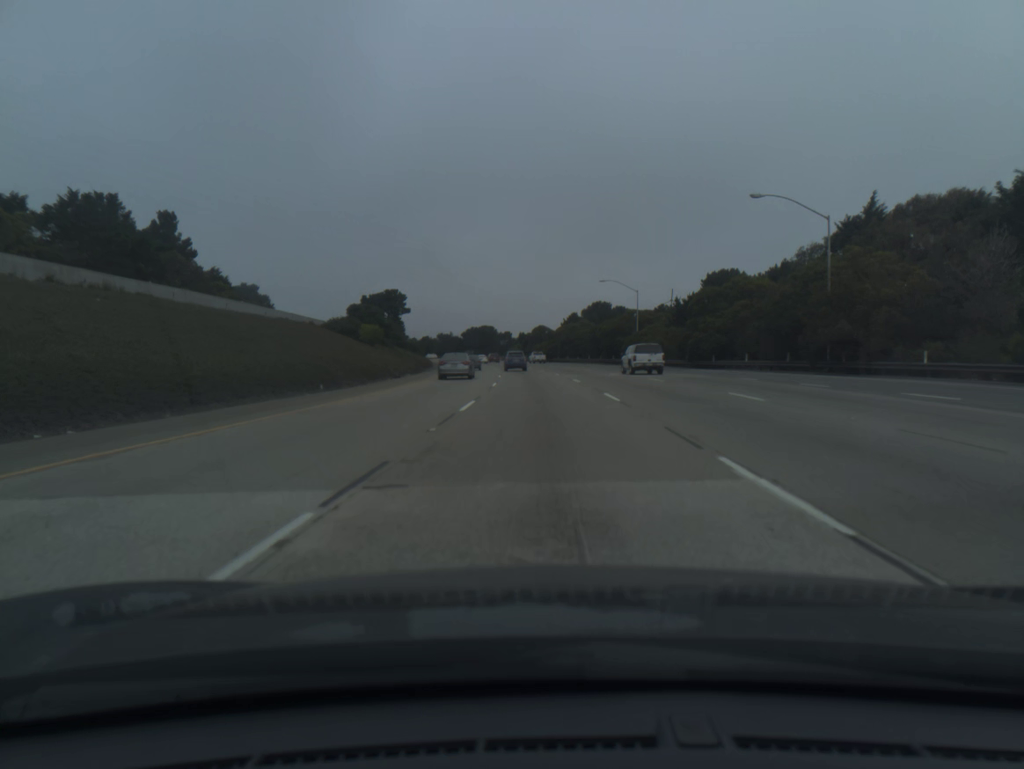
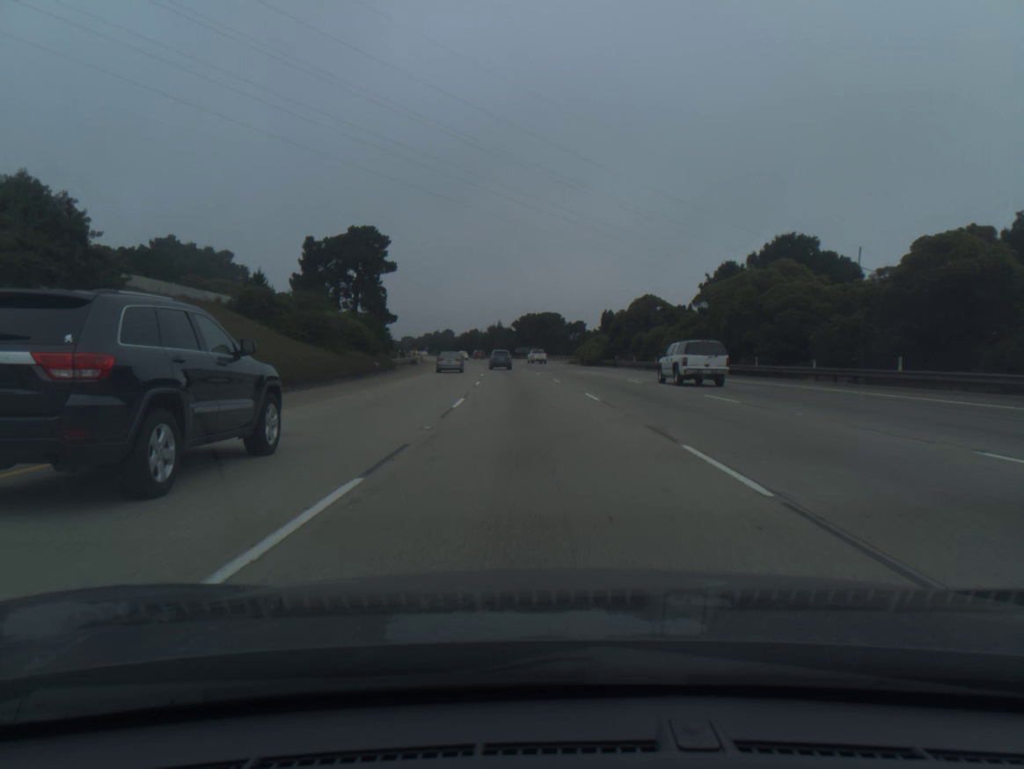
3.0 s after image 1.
(-3.0, +85.9) m; -5°
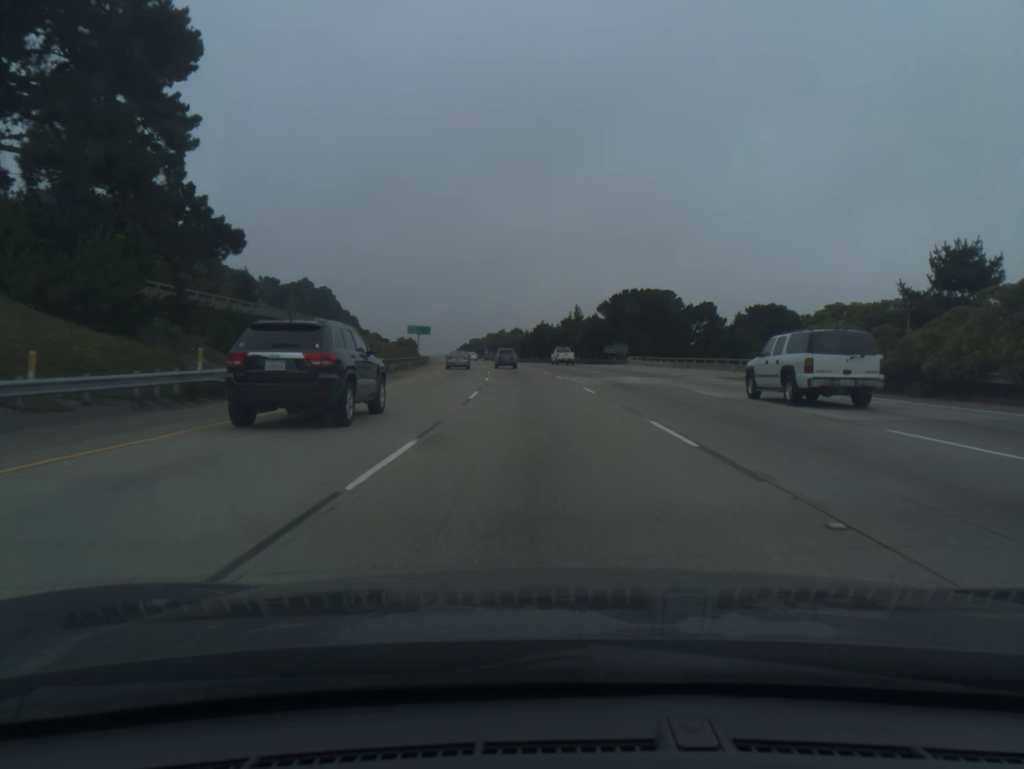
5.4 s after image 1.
(-3.4, +69.7) m; -6°
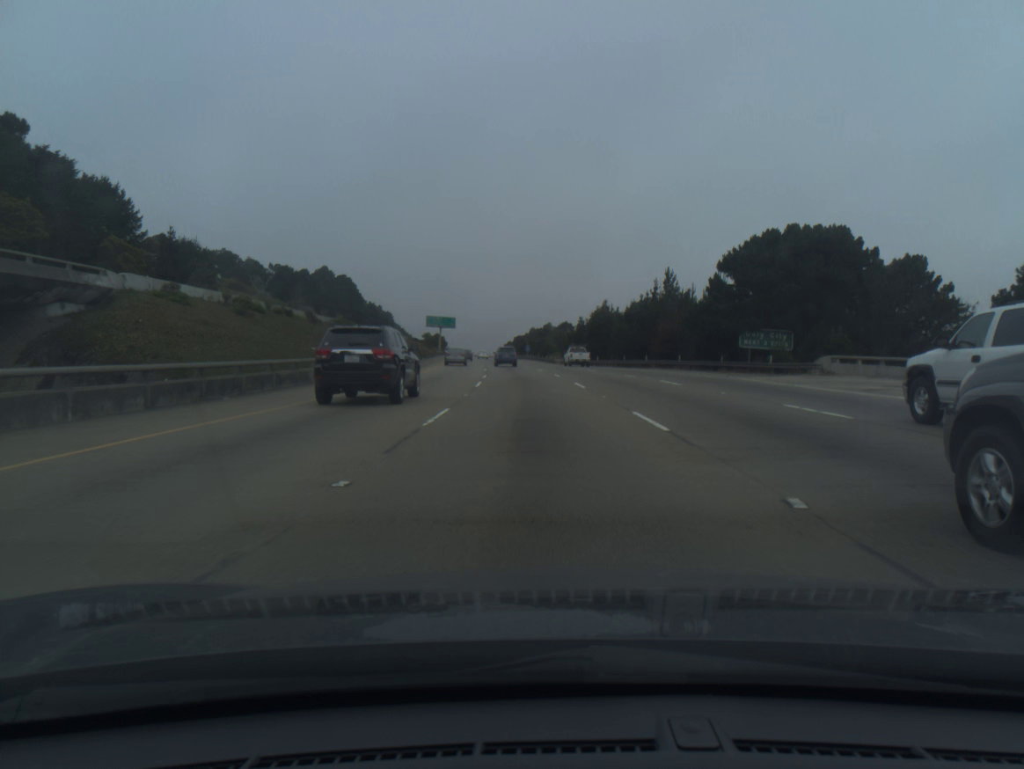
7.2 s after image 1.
(-1.7, +52.7) m; -4°
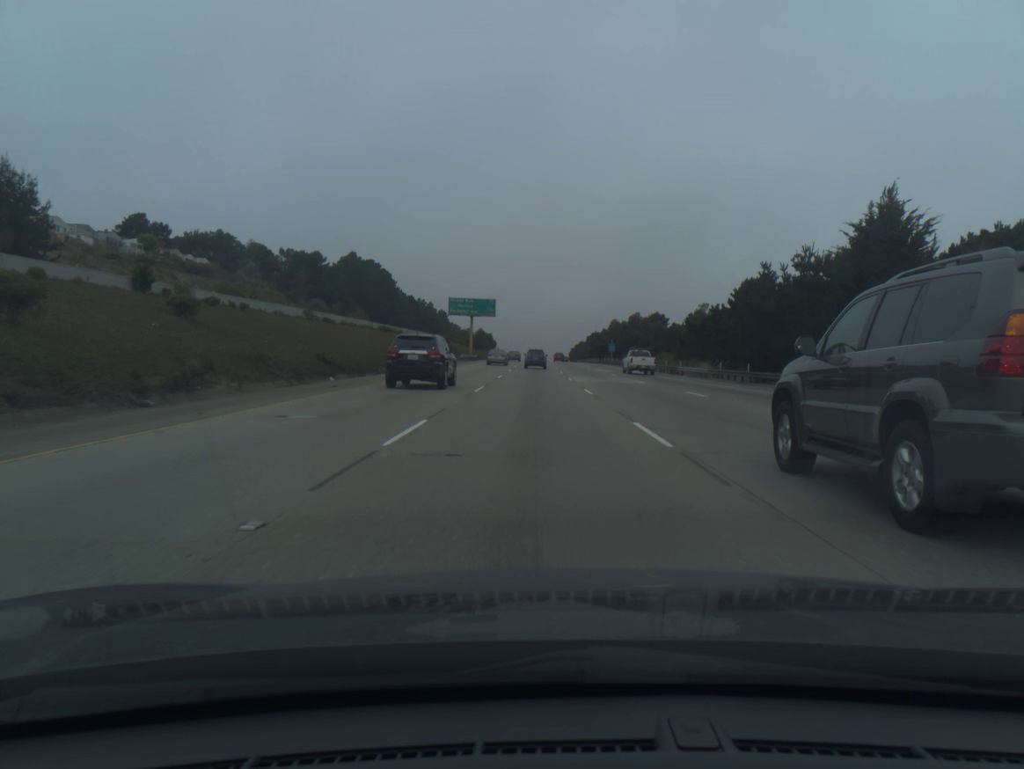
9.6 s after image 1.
(-3.1, +70.1) m; -5°
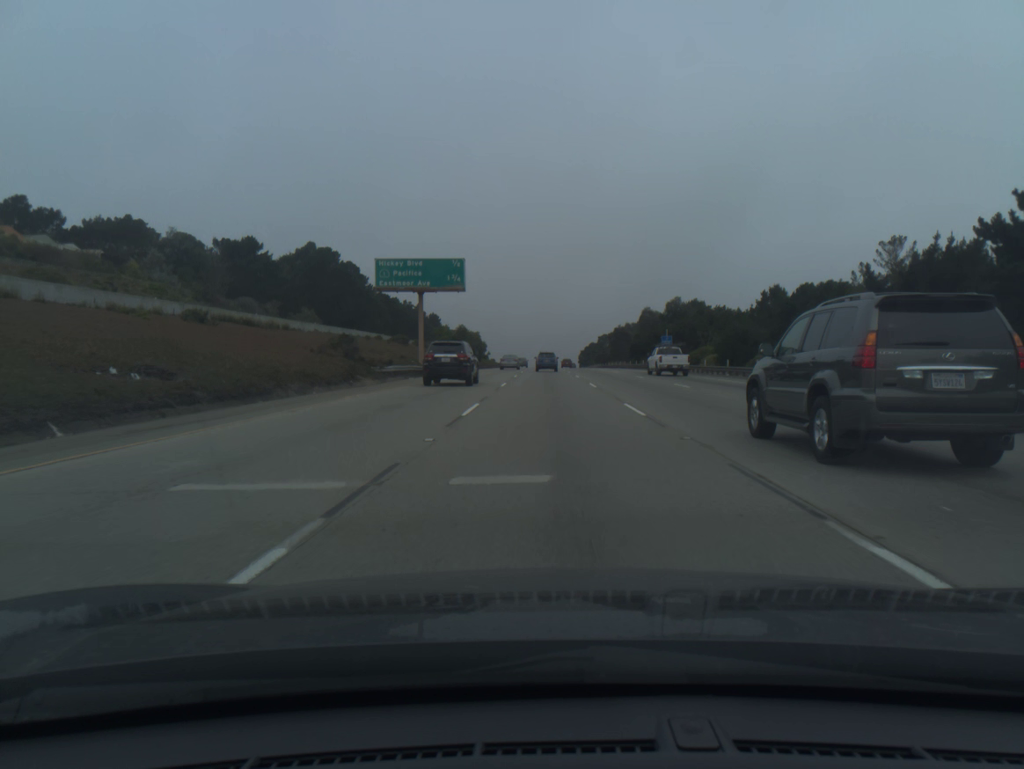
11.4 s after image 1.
(-0.6, +52.6) m; 0°
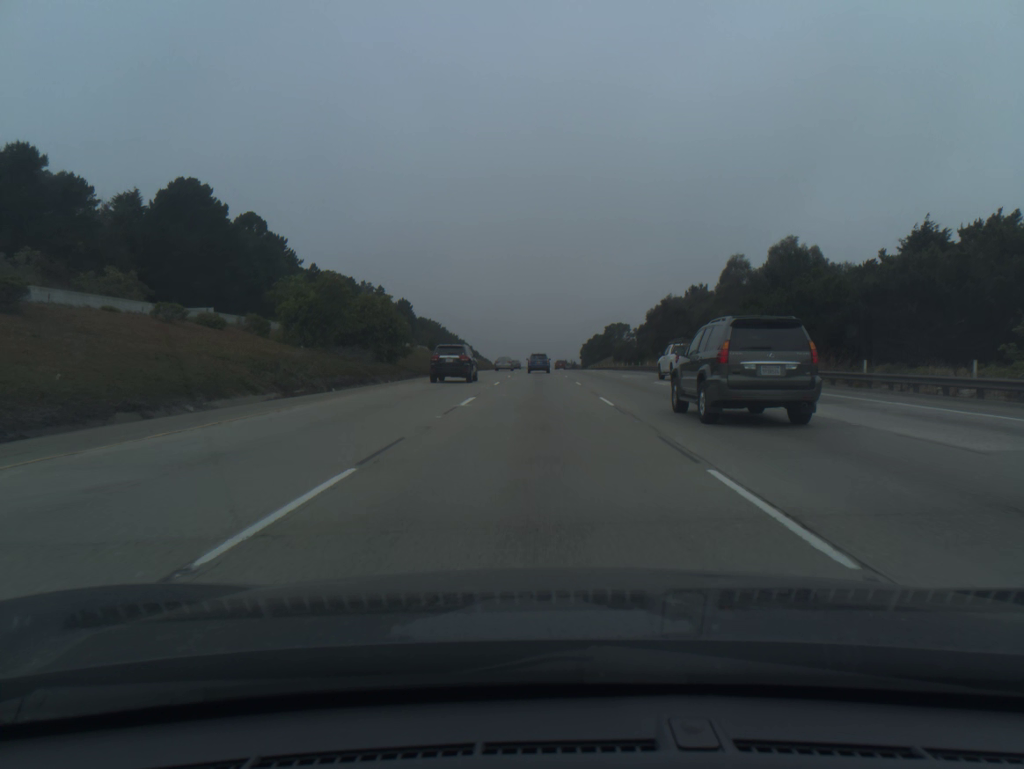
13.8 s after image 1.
(+0.5, +70.1) m; 0°
